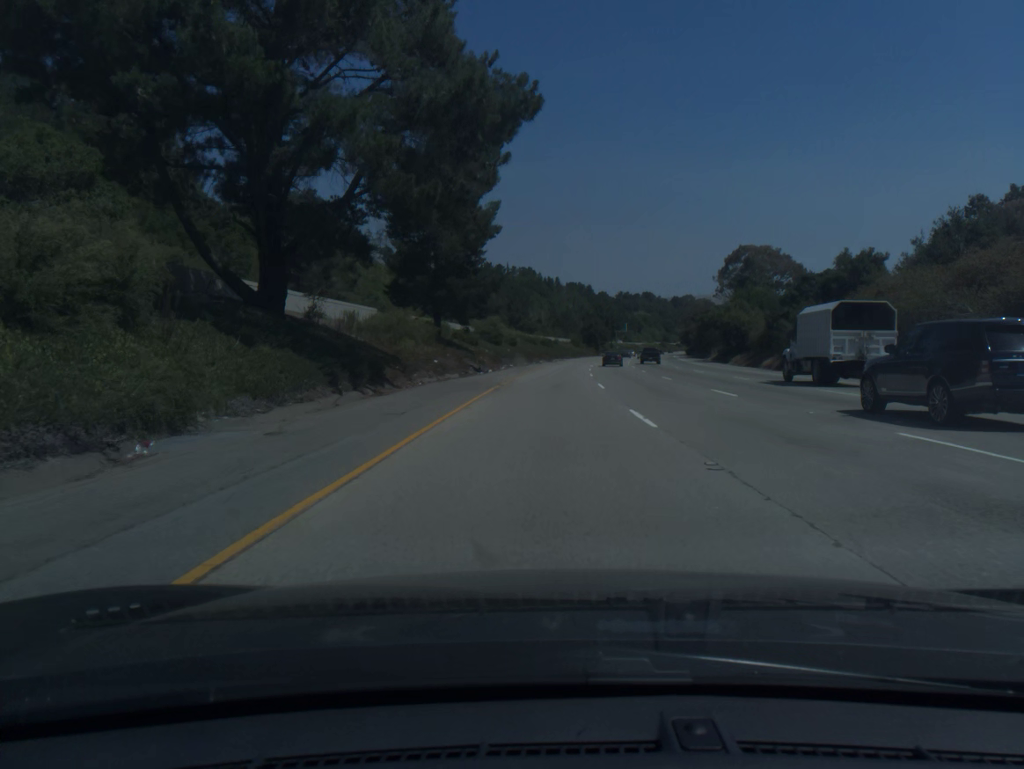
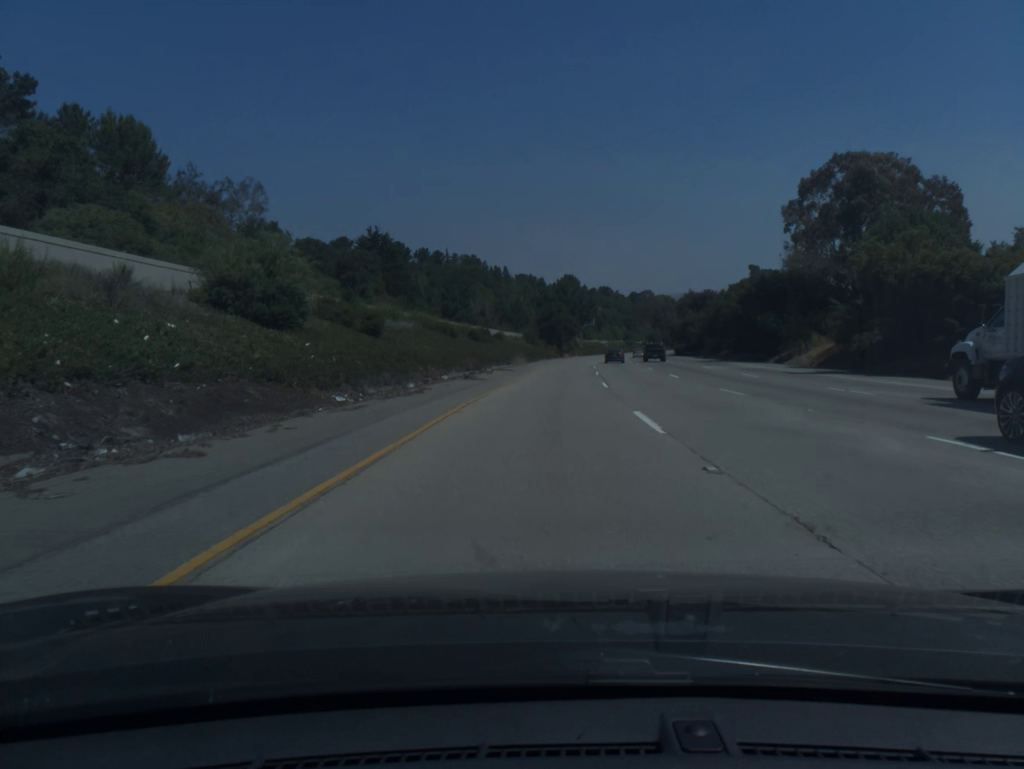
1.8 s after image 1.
(+1.9, +59.6) m; +4°
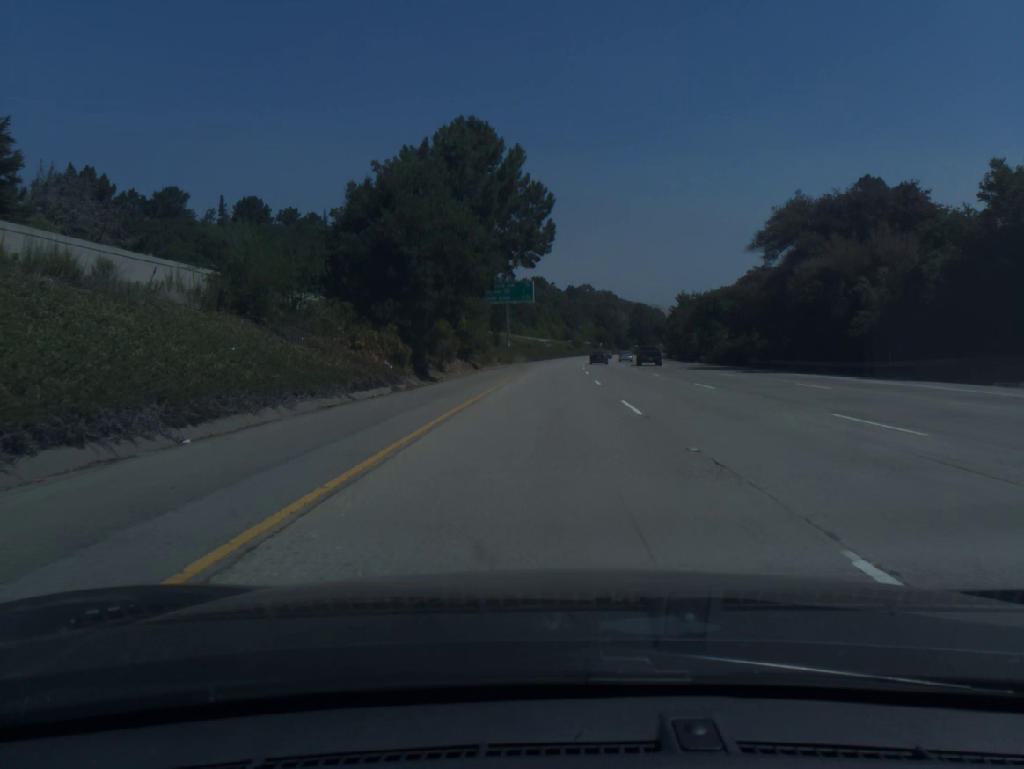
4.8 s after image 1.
(+5.2, +99.2) m; +5°
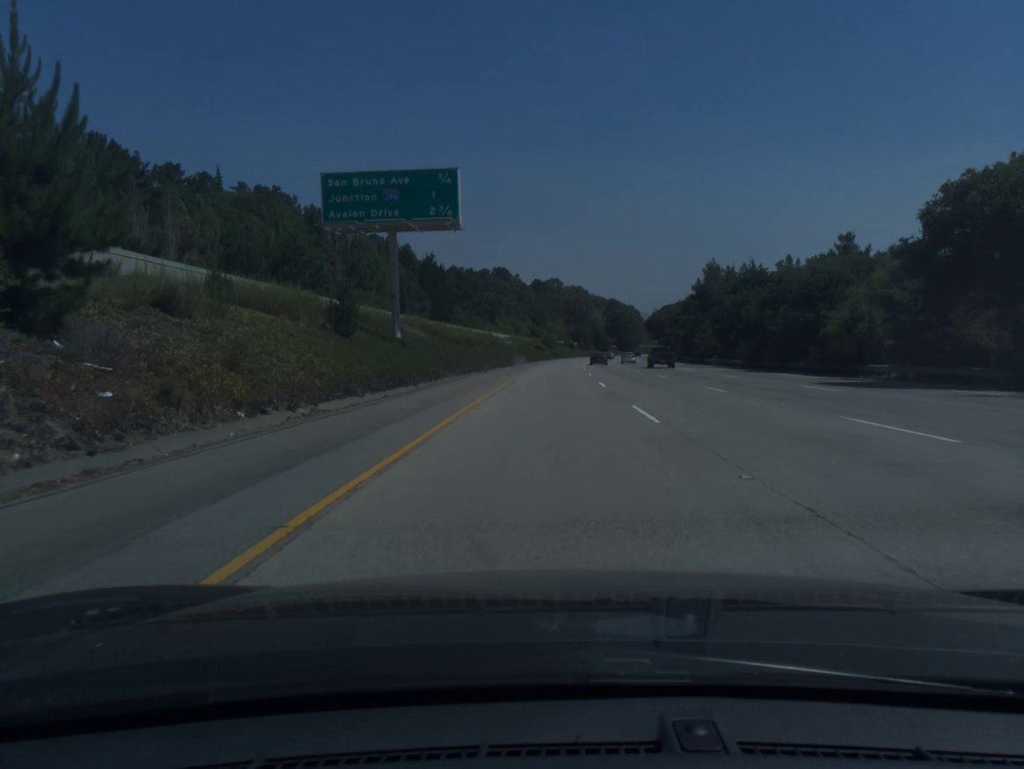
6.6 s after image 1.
(+1.2, +59.6) m; +3°
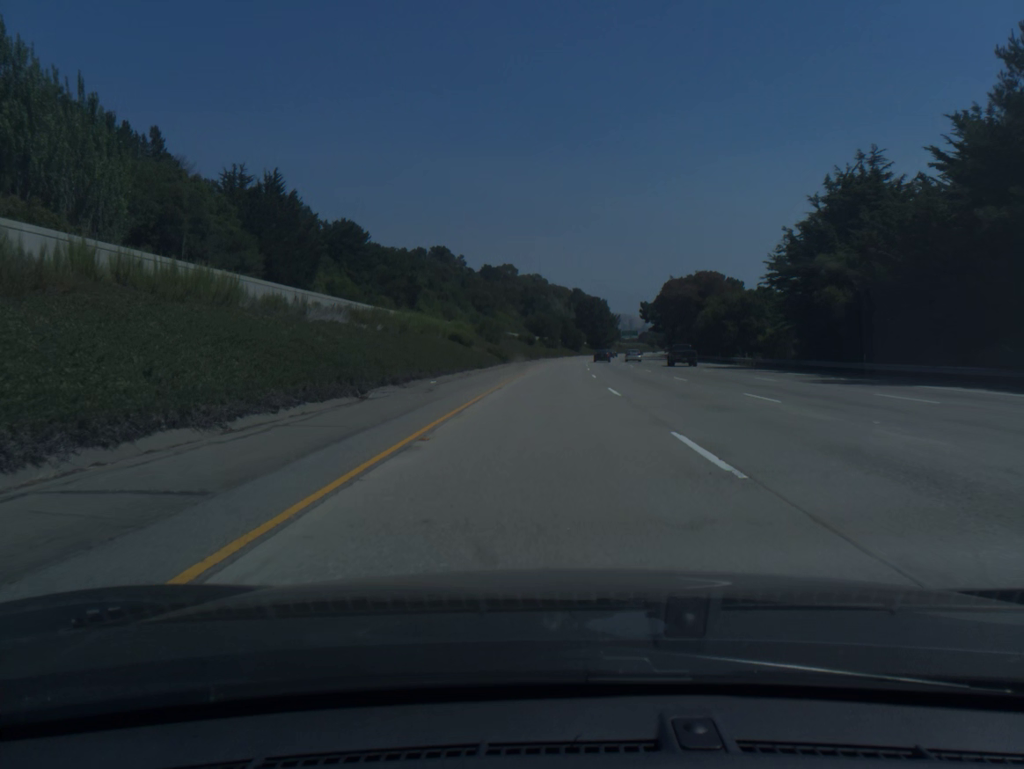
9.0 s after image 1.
(+2.4, +79.4) m; +3°
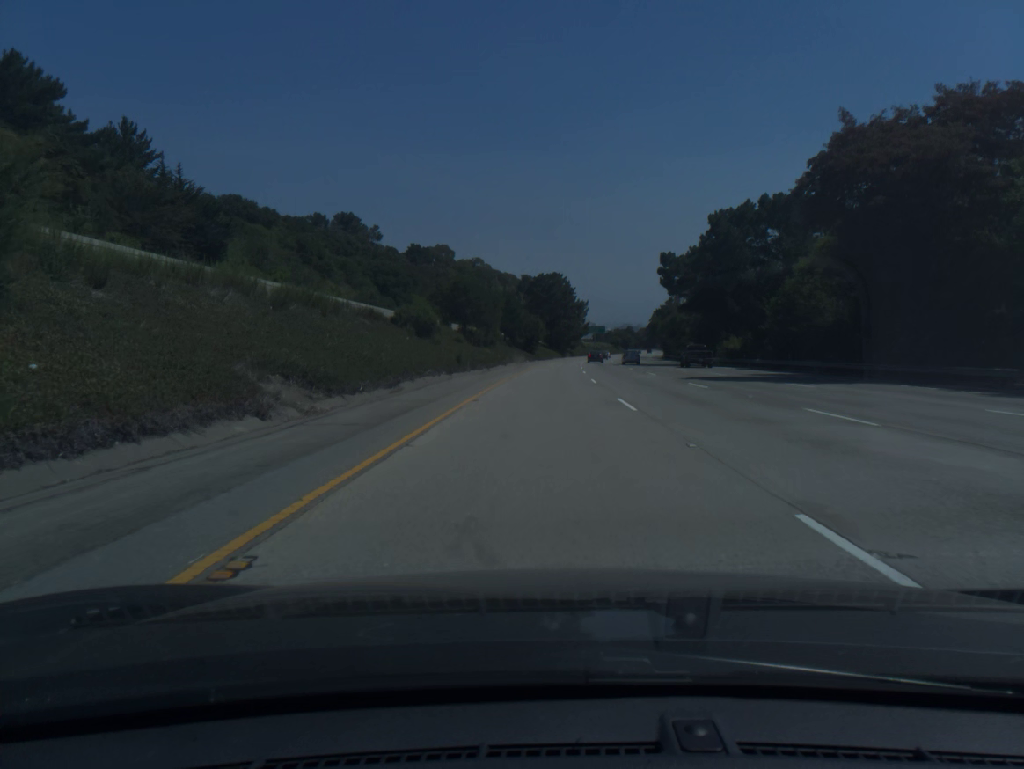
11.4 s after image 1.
(+2.5, +79.5) m; +4°
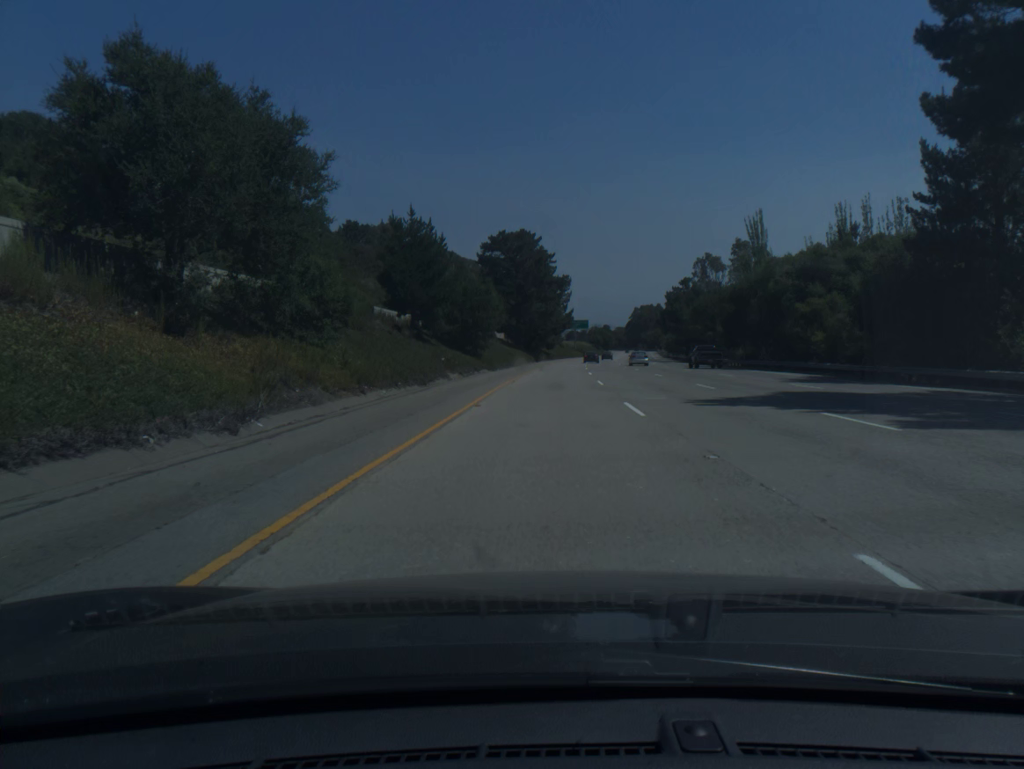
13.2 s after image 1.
(+1.1, +59.2) m; +2°
